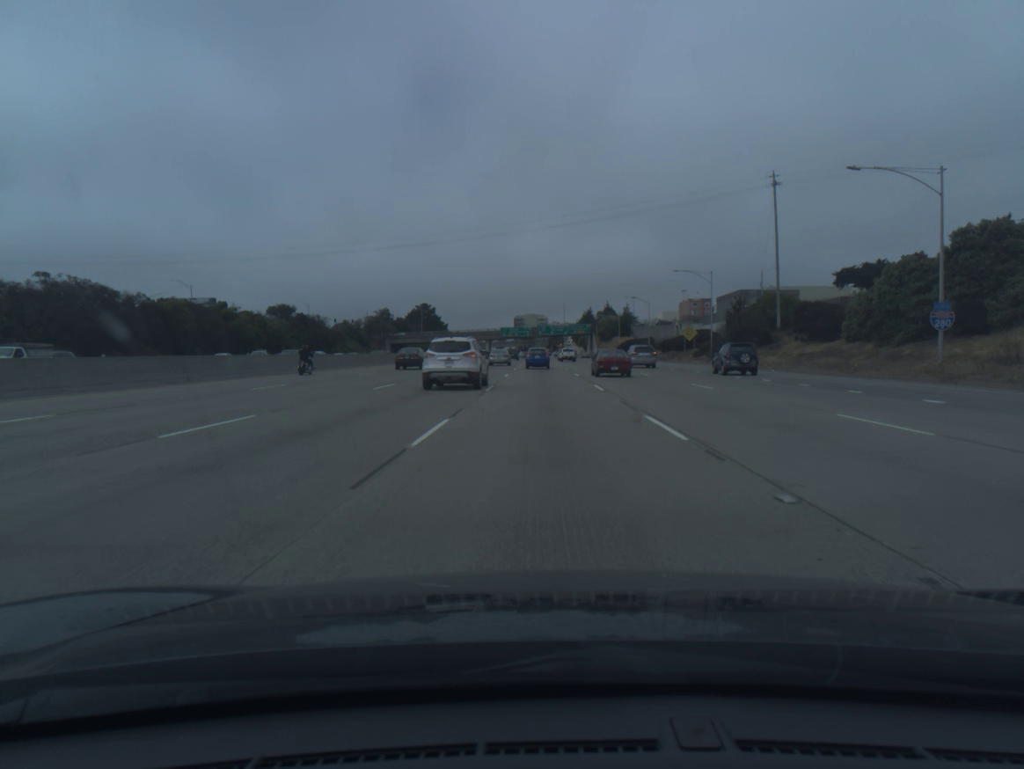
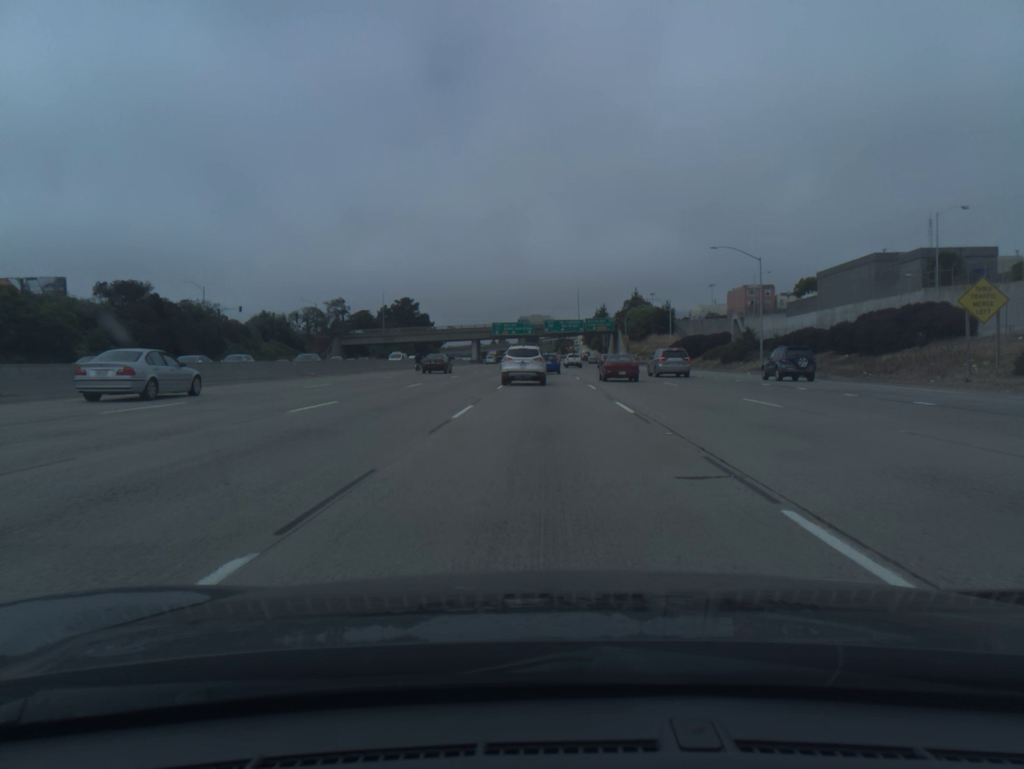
(-0.1, +66.1) m; 0°
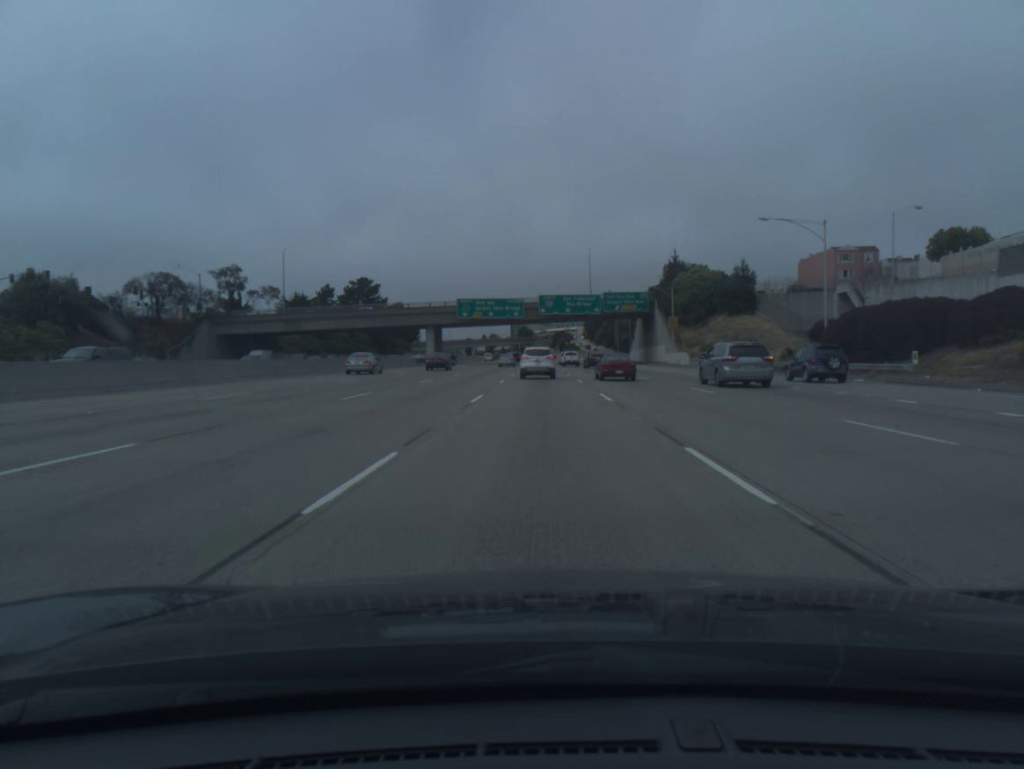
(+0.2, +65.9) m; 0°
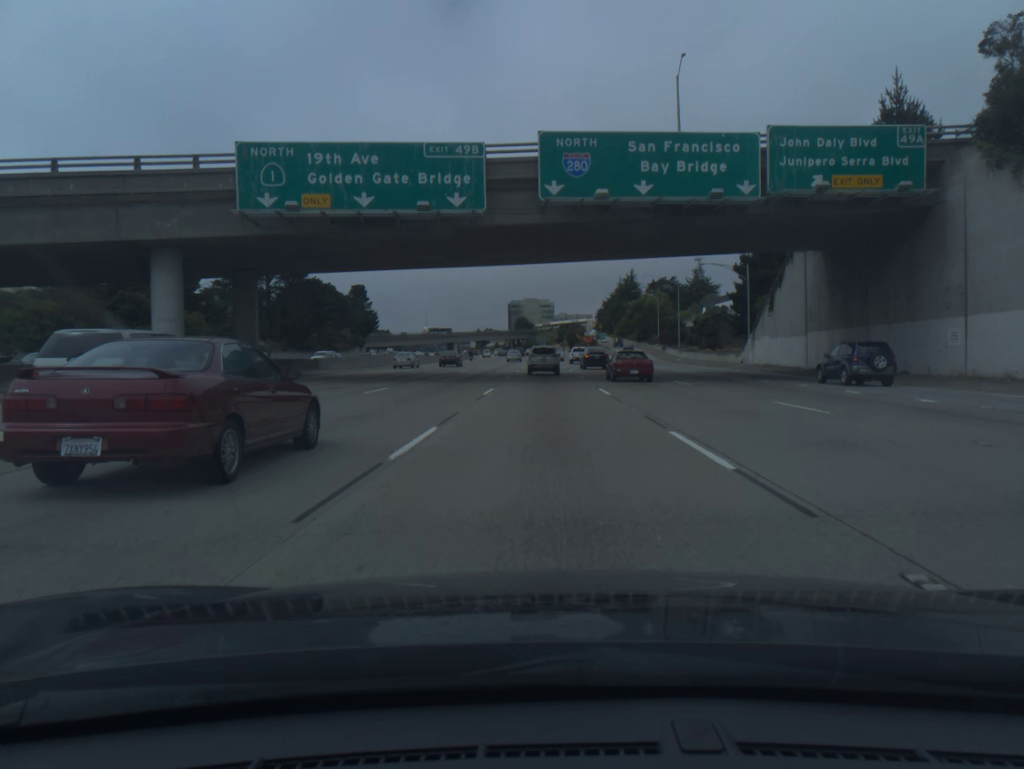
(-0.3, +82.8) m; 0°
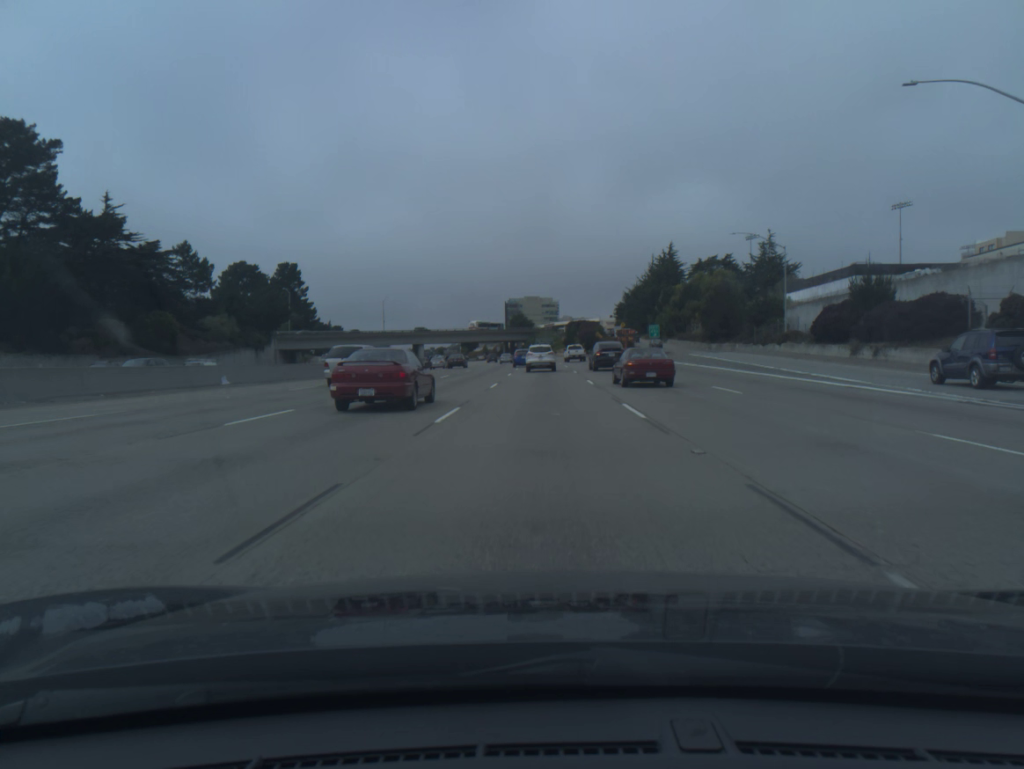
(+0.1, +81.0) m; 0°
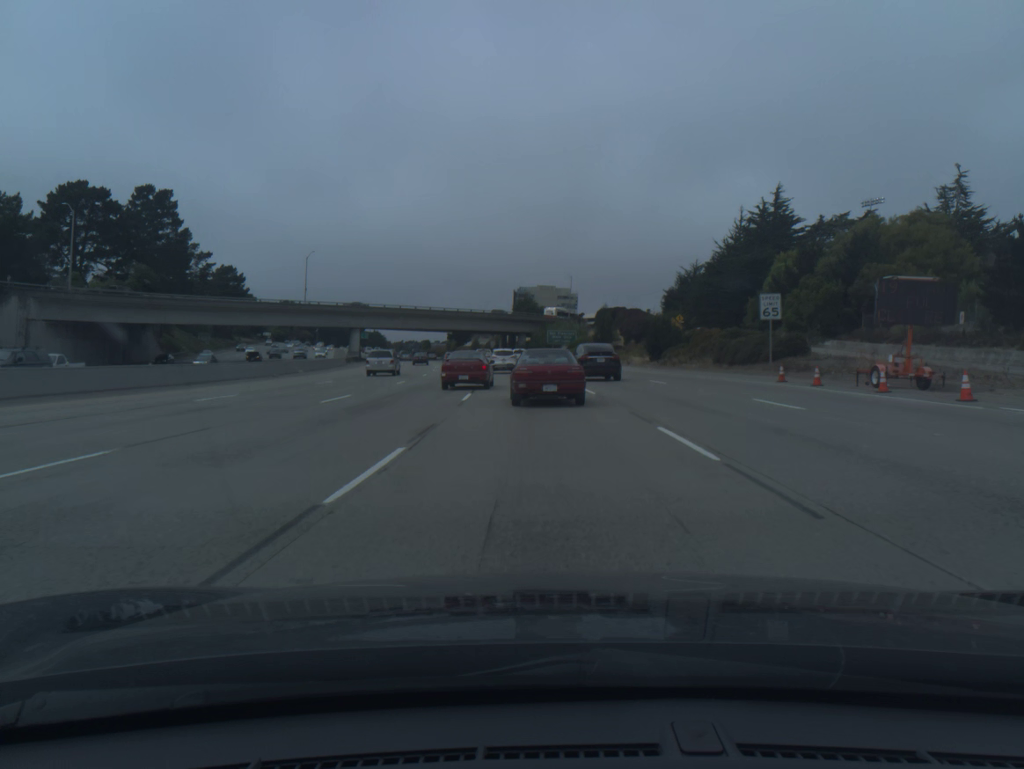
(-0.4, +79.0) m; -1°
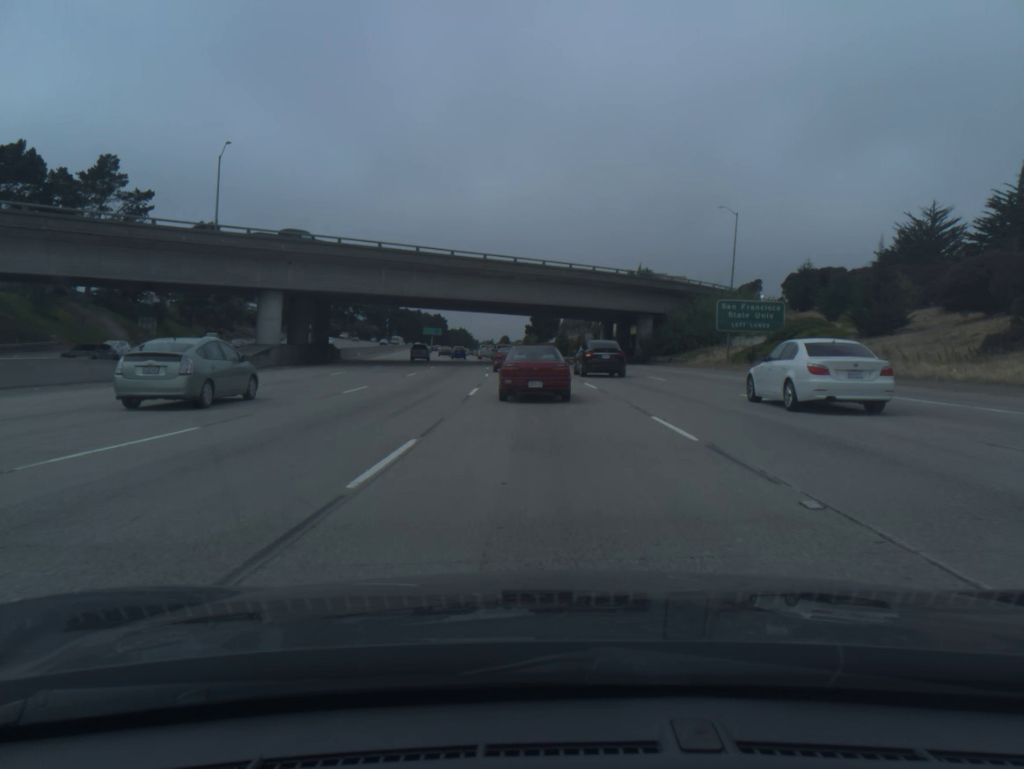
(-3.9, +70.7) m; -7°
